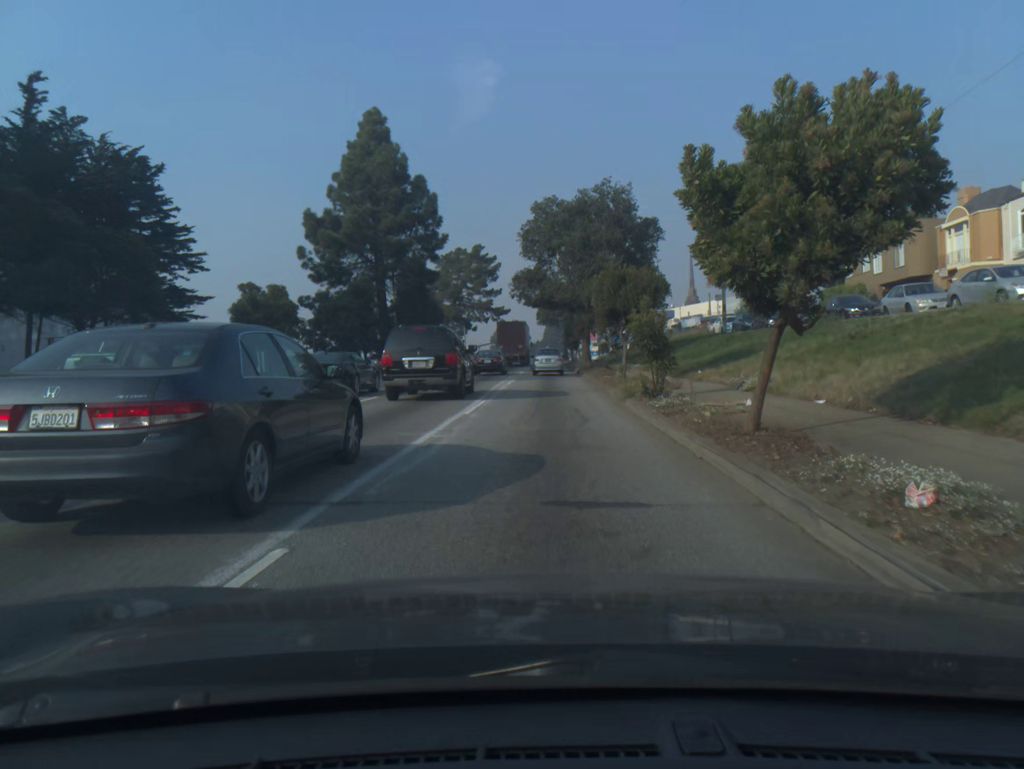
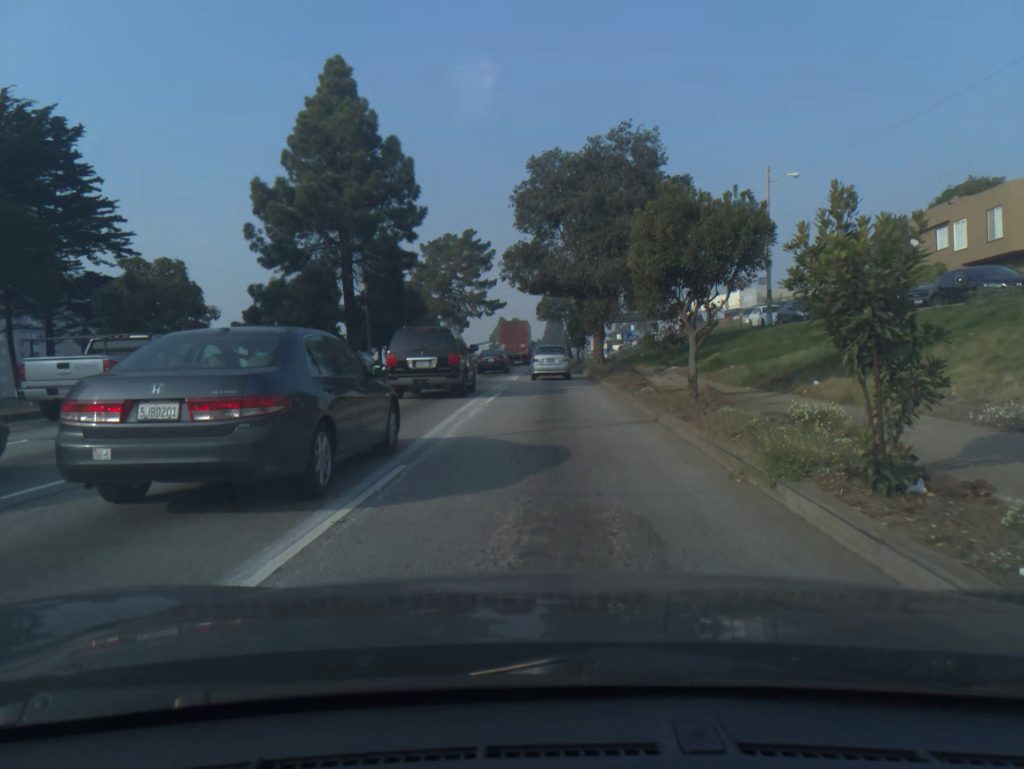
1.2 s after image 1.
(0.0, +11.4) m; 0°
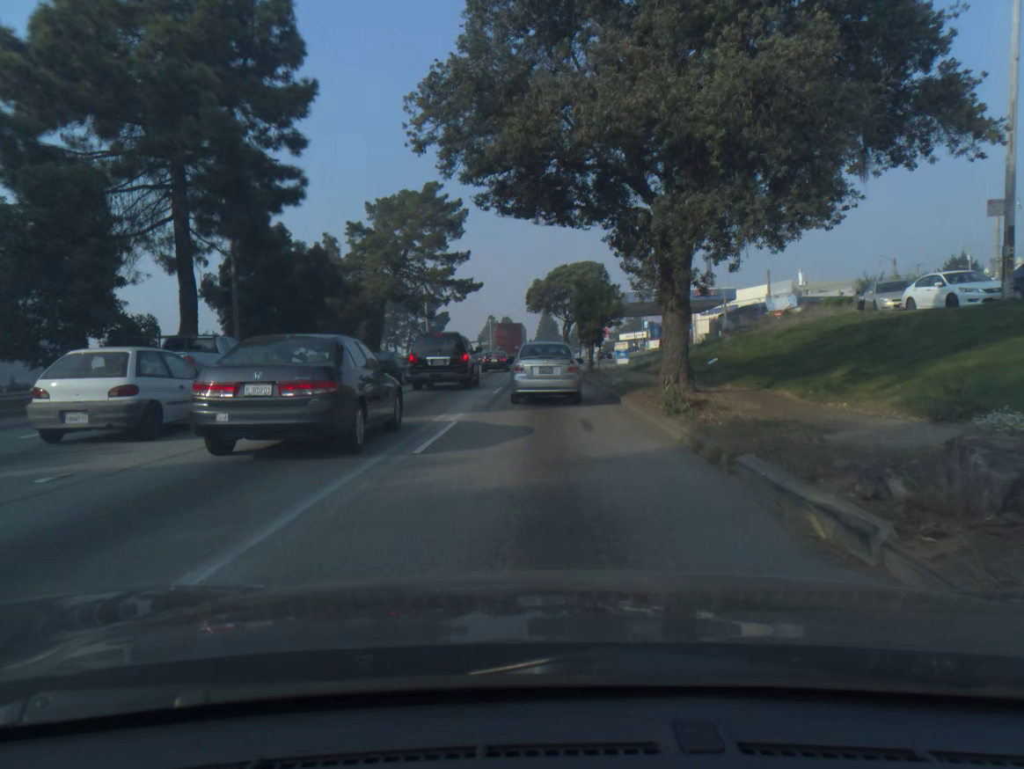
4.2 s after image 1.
(+0.1, +24.5) m; 0°
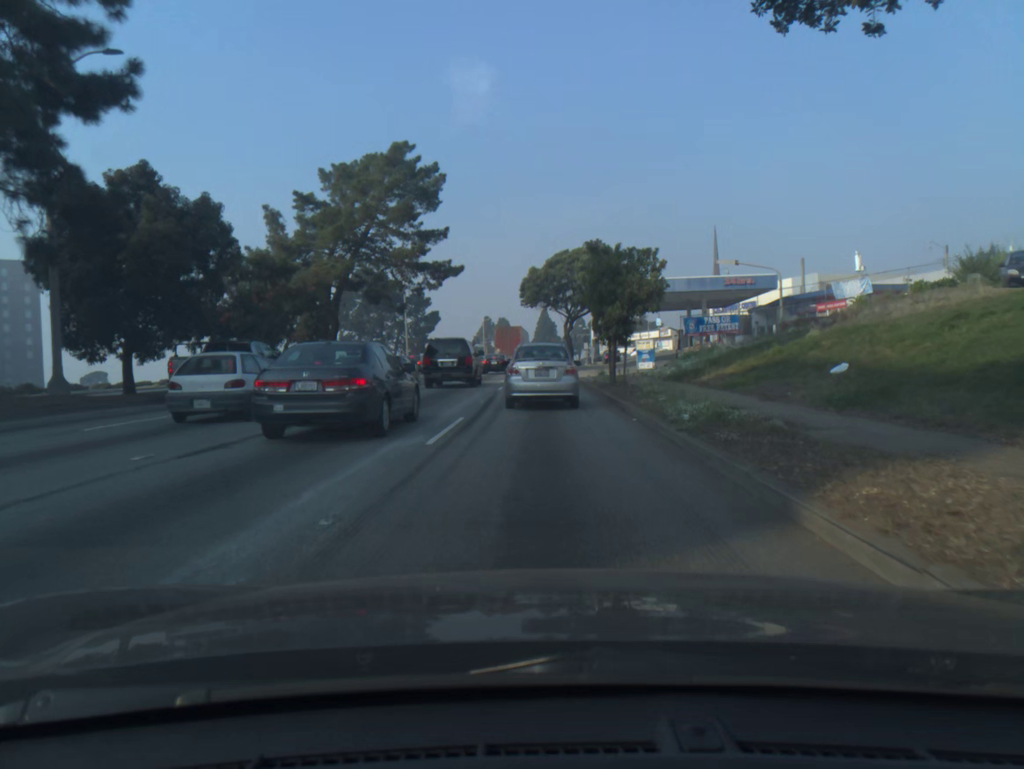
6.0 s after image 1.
(+0.1, +12.8) m; 0°
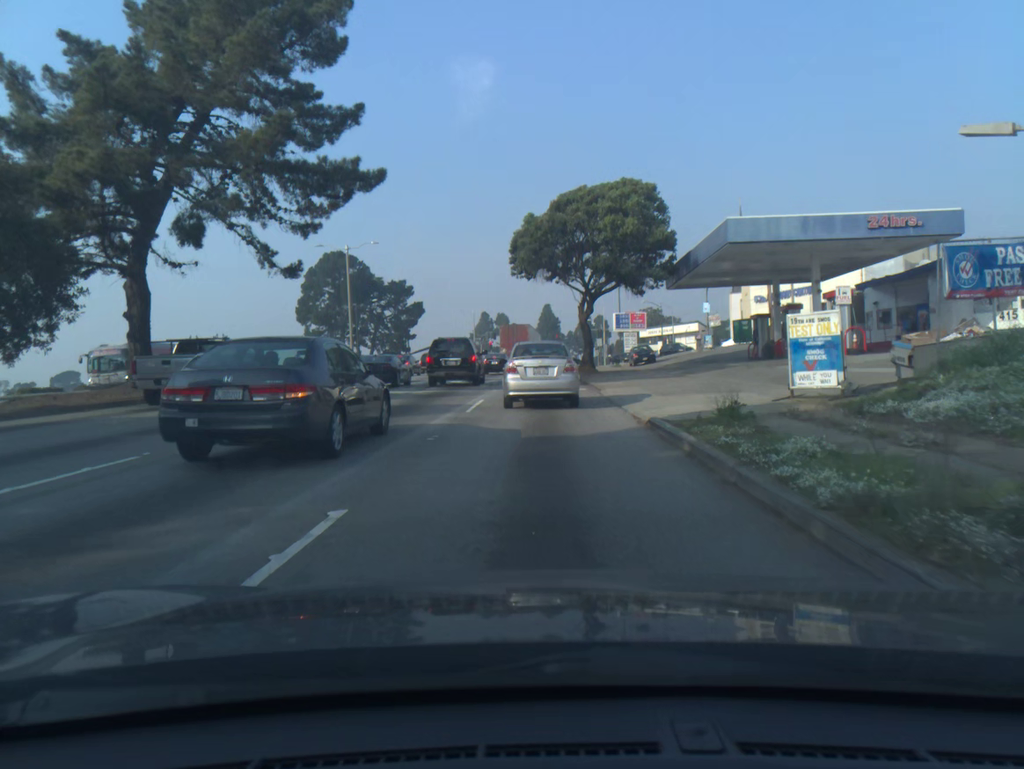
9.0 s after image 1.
(0.0, +23.8) m; 0°
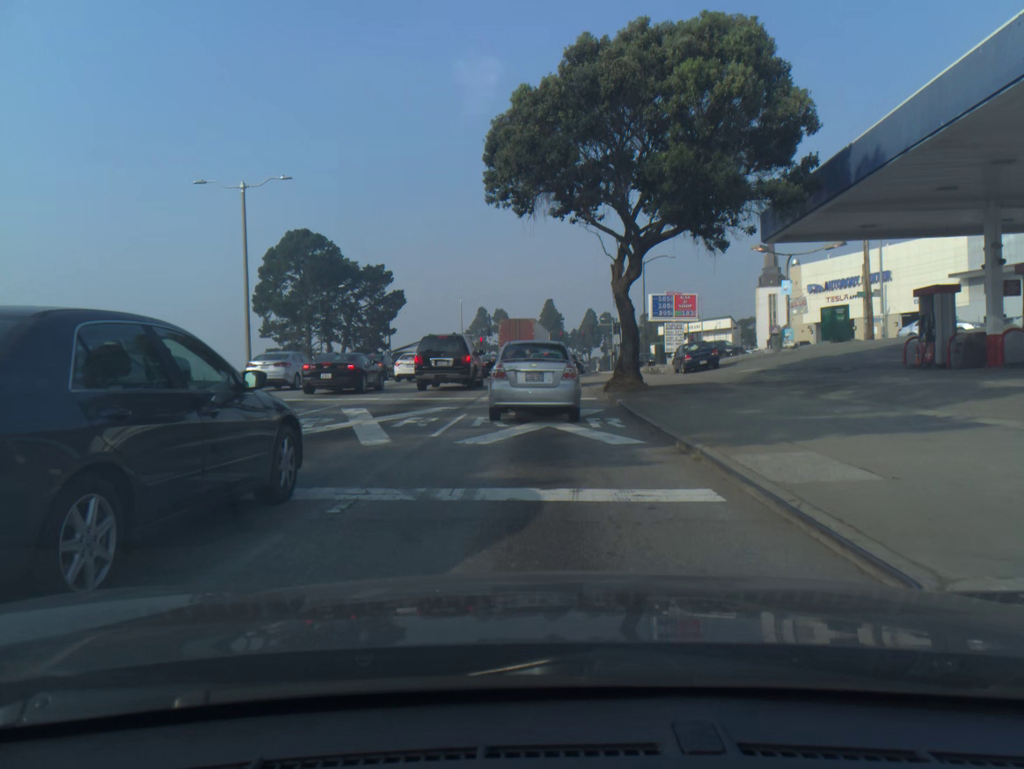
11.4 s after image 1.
(0.0, +19.7) m; 0°
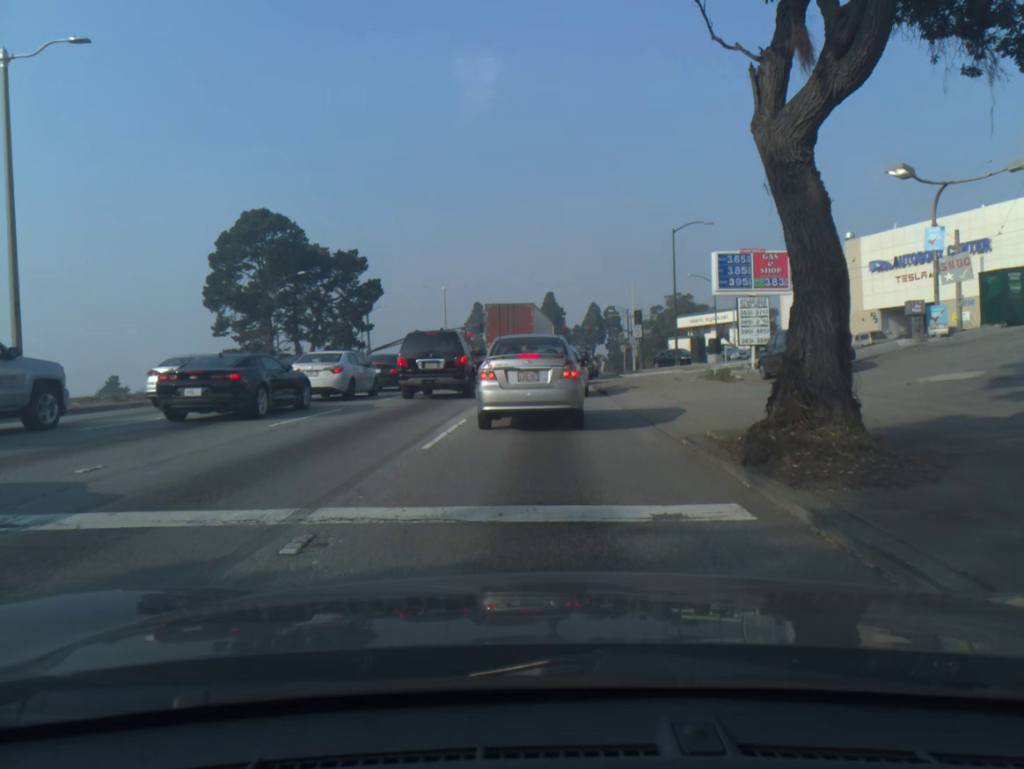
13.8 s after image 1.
(0.0, +16.1) m; 0°
